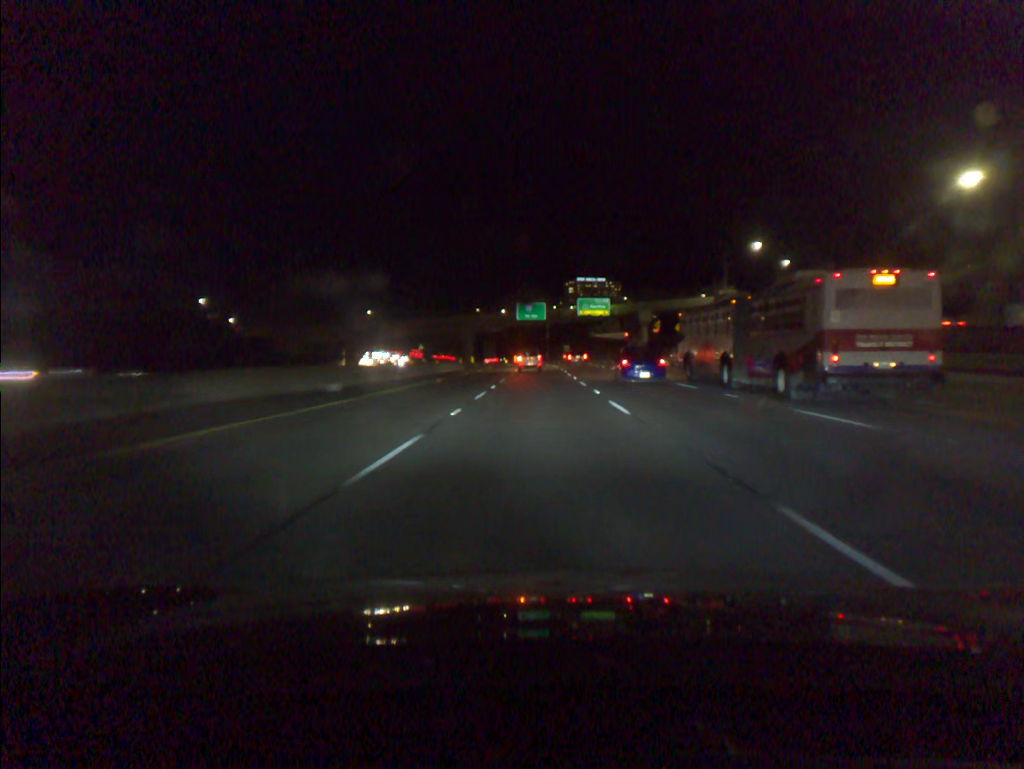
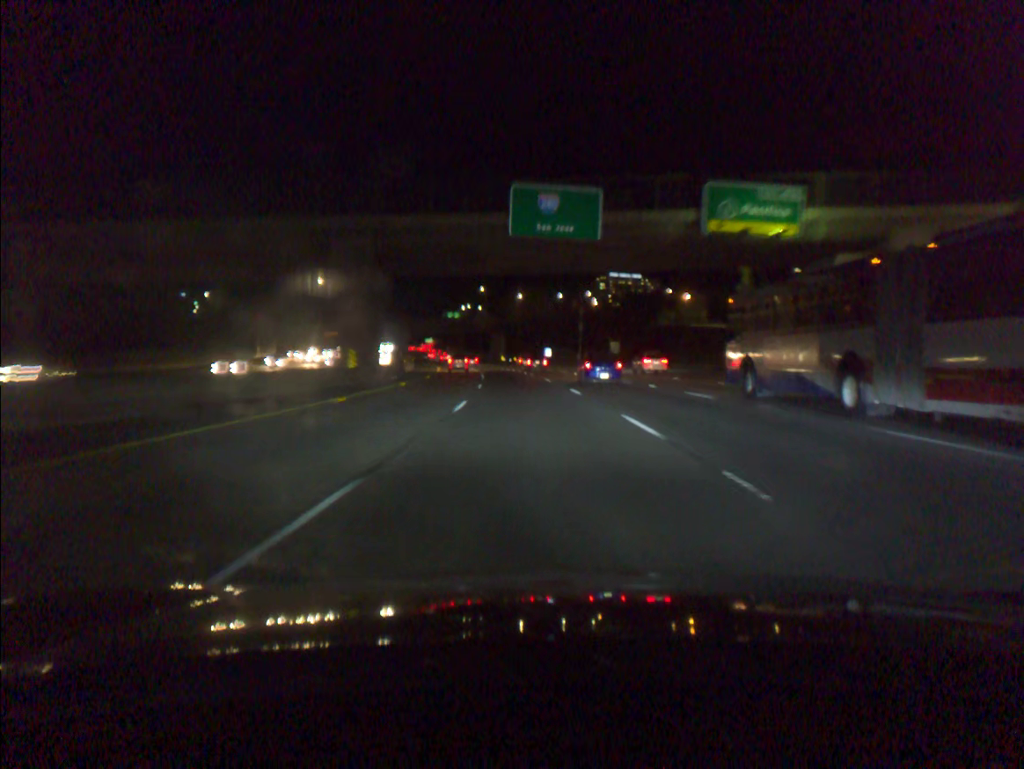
(-0.7, +92.0) m; -2°
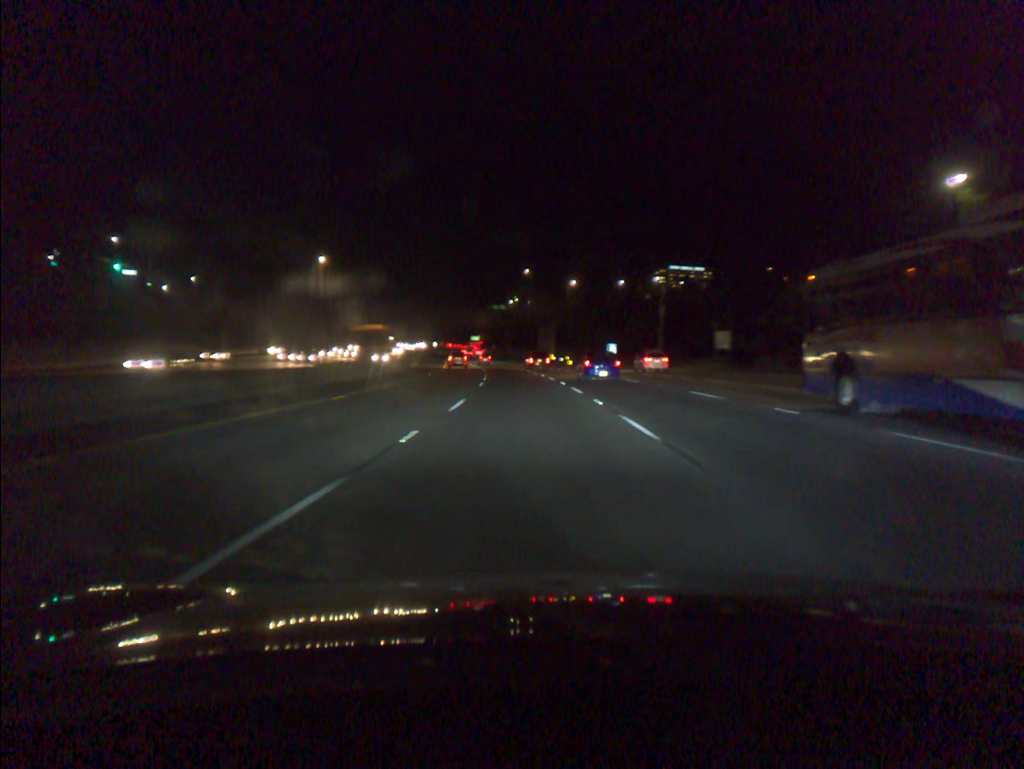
(-1.3, +44.1) m; -4°
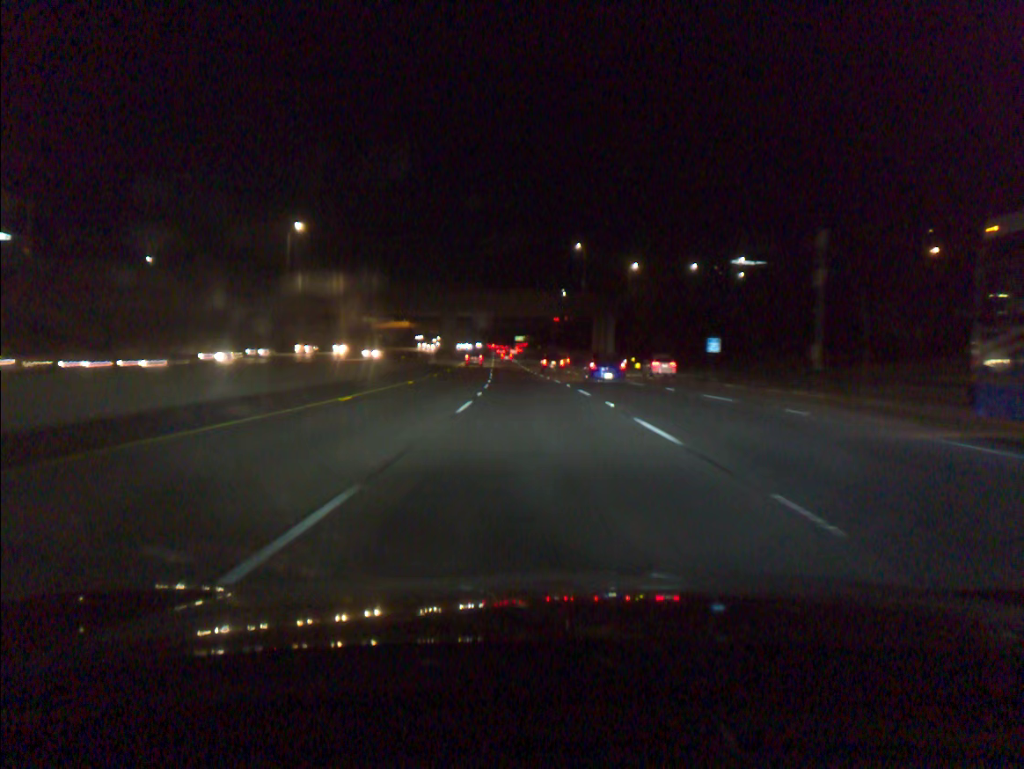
(-1.5, +44.2) m; -4°
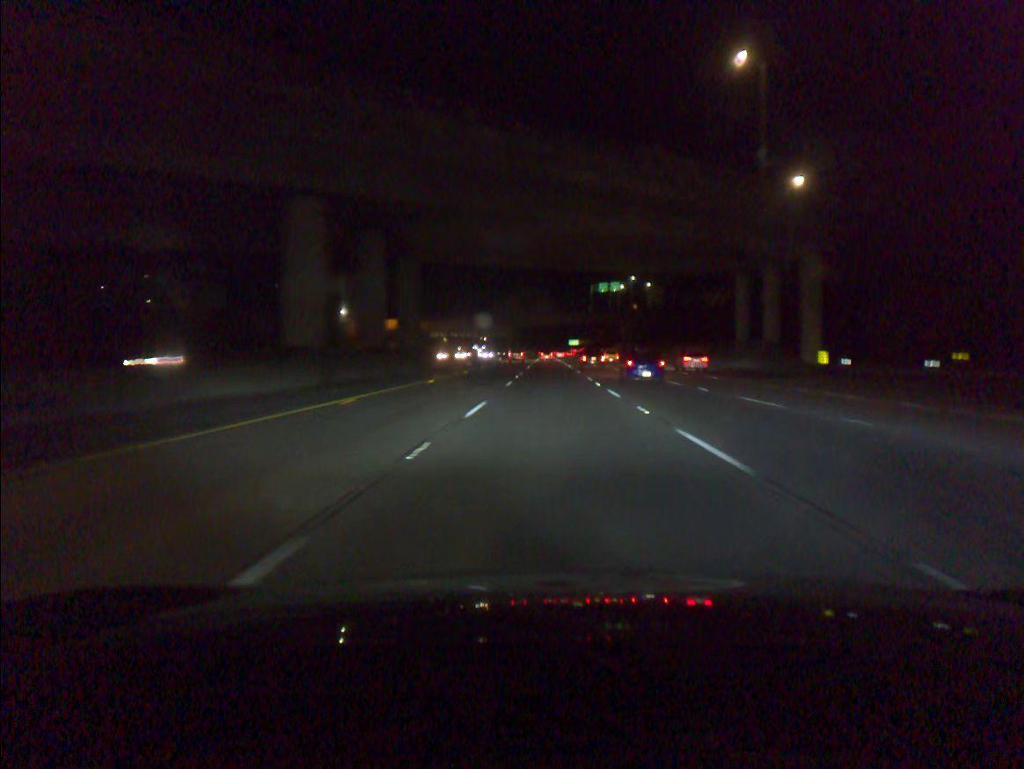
(-3.9, +89.8) m; -4°
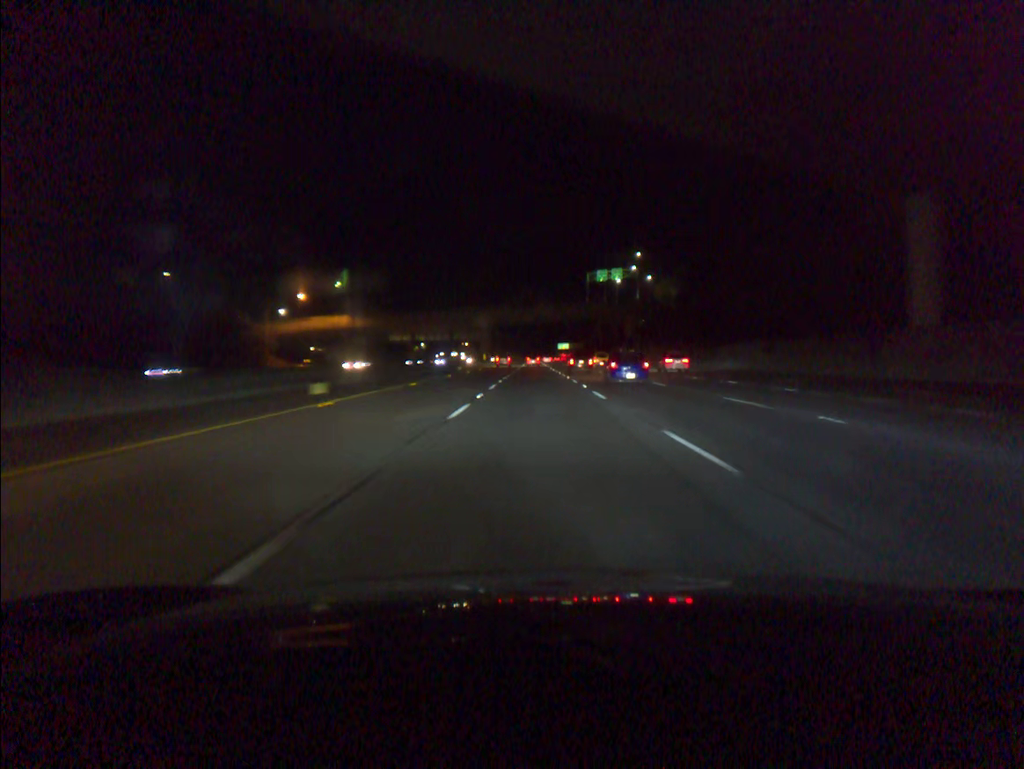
(+0.4, +43.9) m; +1°
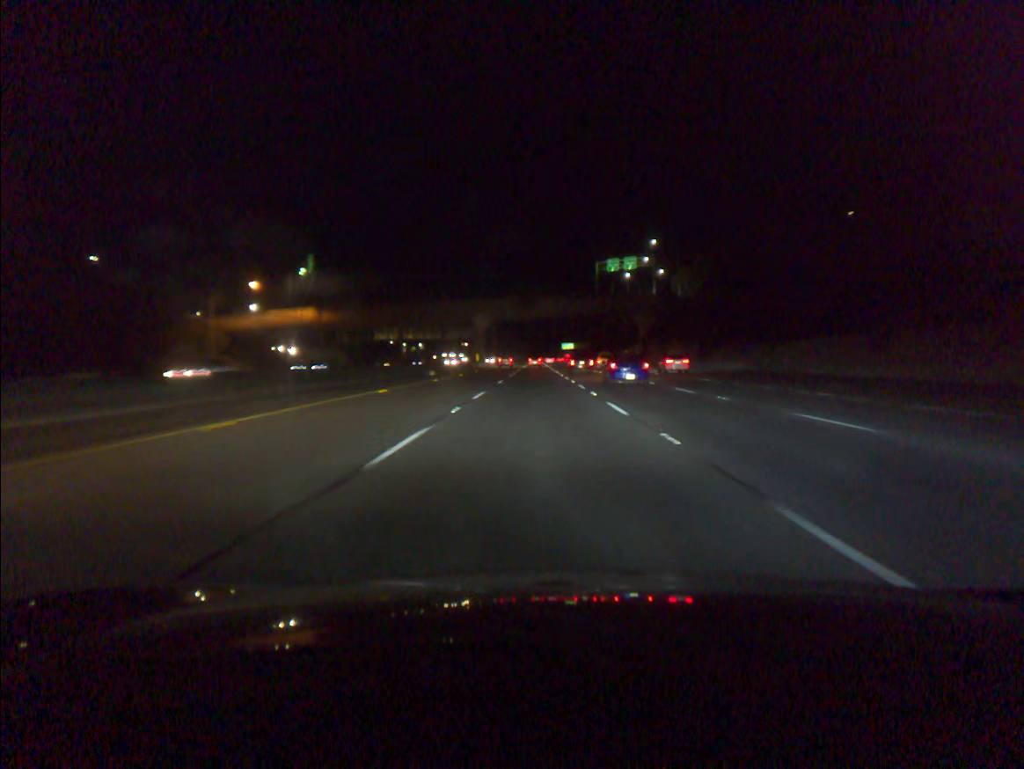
(0.0, +21.1) m; 0°
